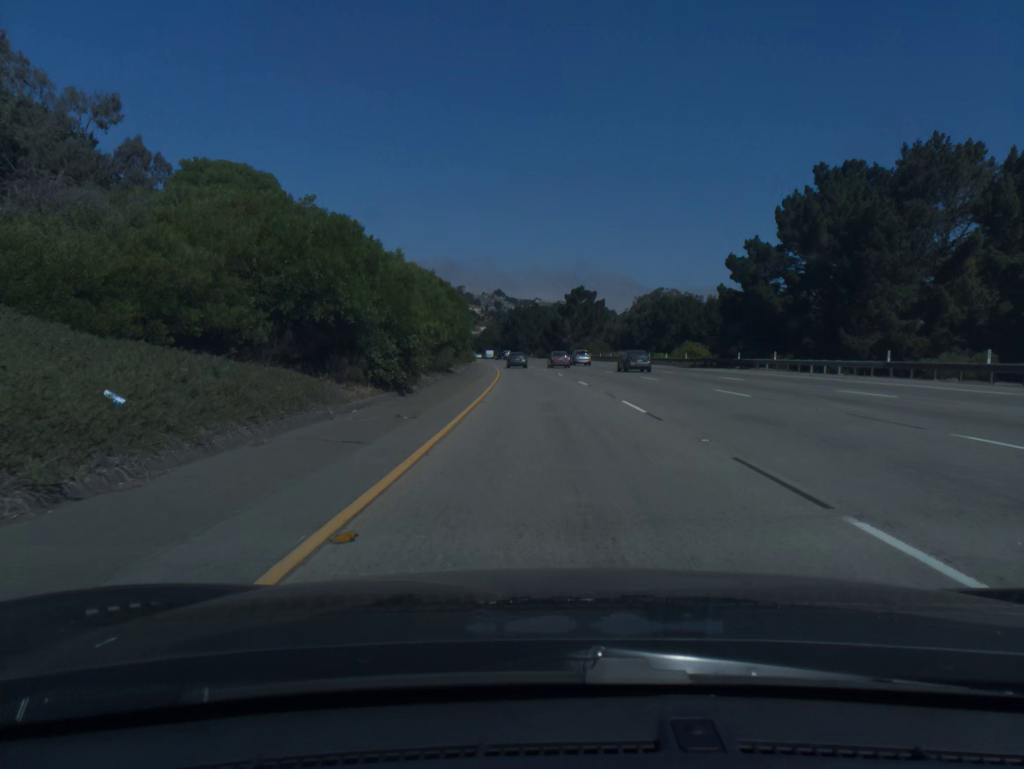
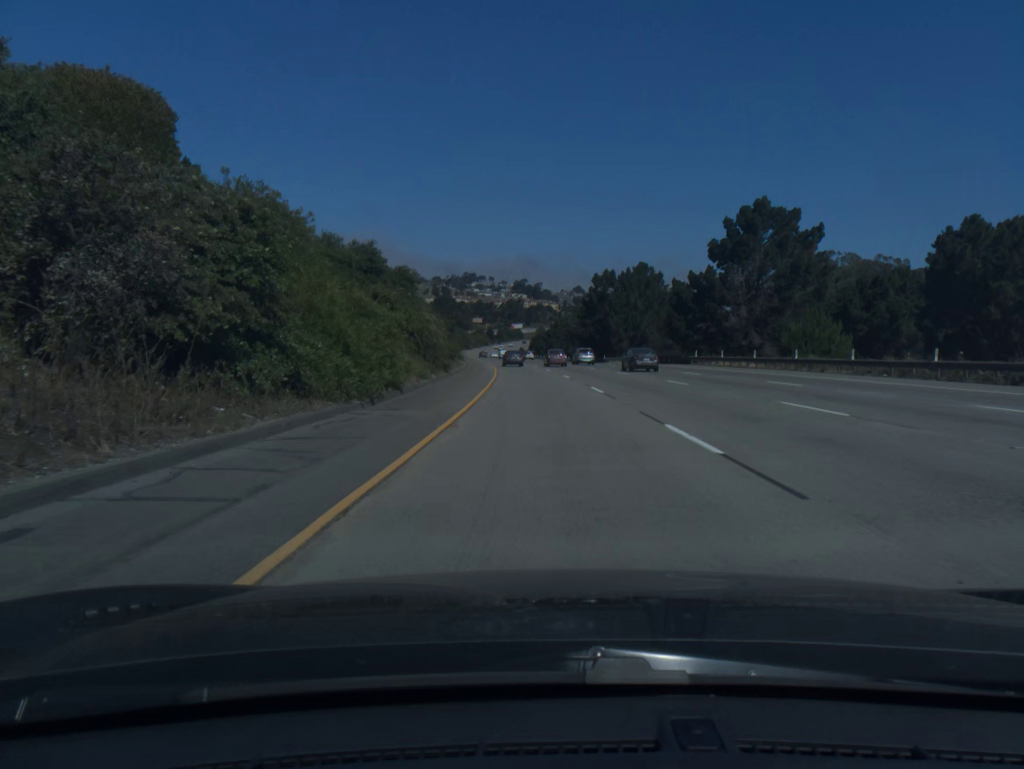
(-4.5, +94.1) m; -6°
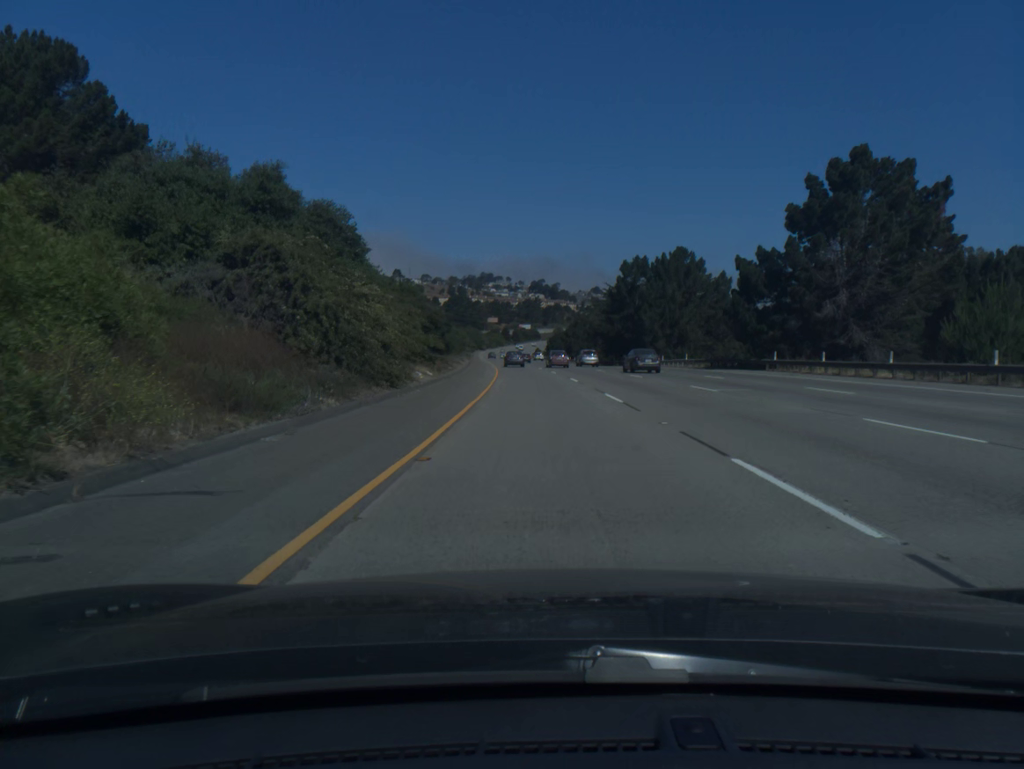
(-0.2, +18.8) m; -1°
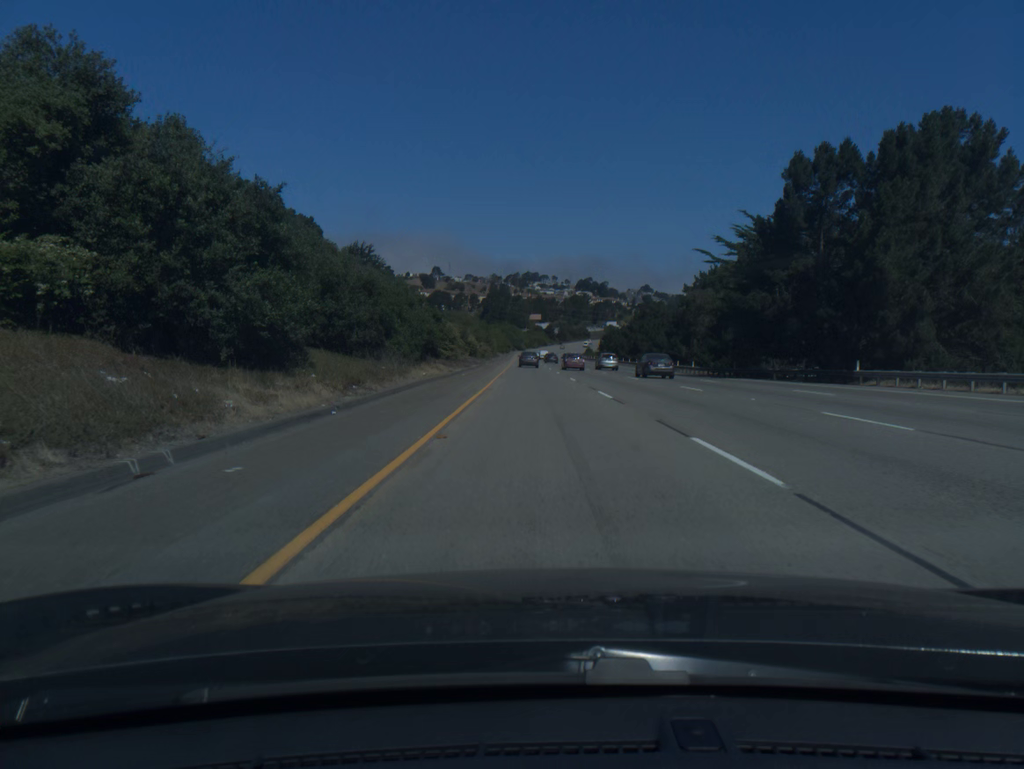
(-1.7, +56.3) m; -3°
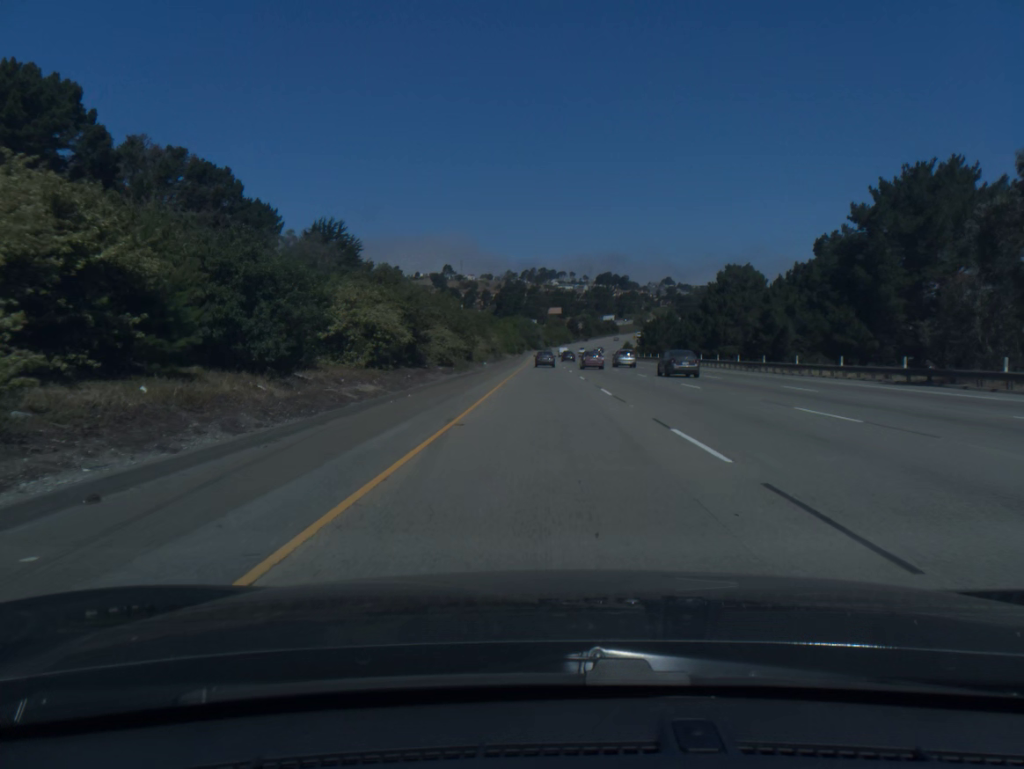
(-1.1, +56.4) m; -1°
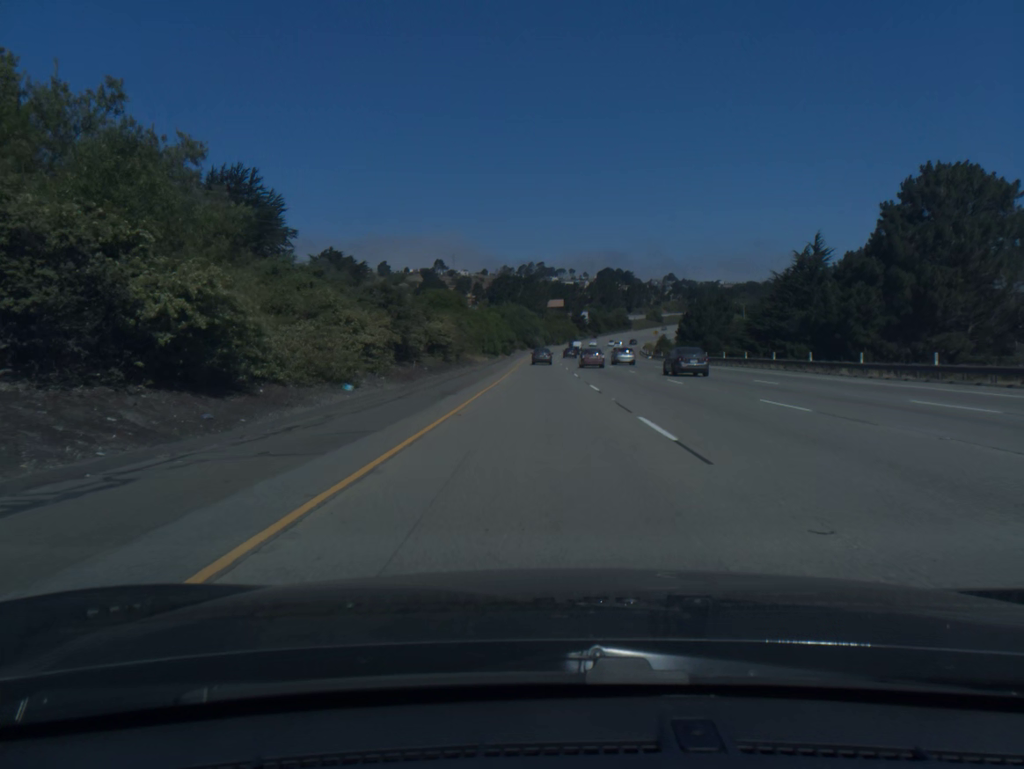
(+0.2, +56.4) m; 0°
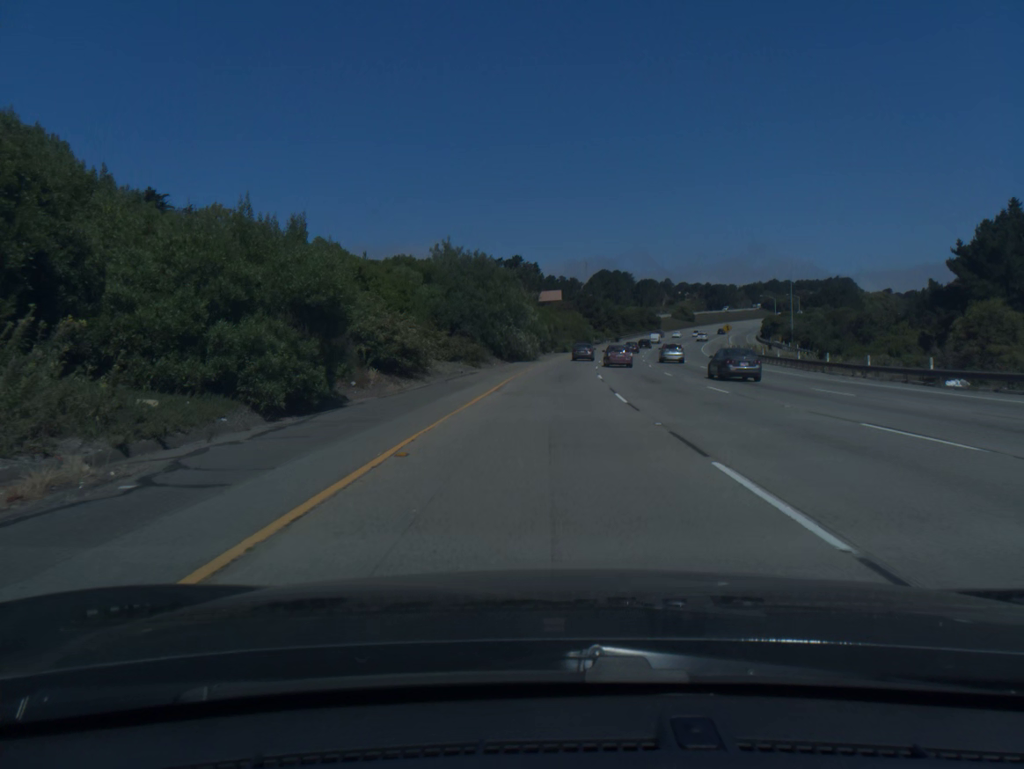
(-0.2, +93.8) m; +1°
